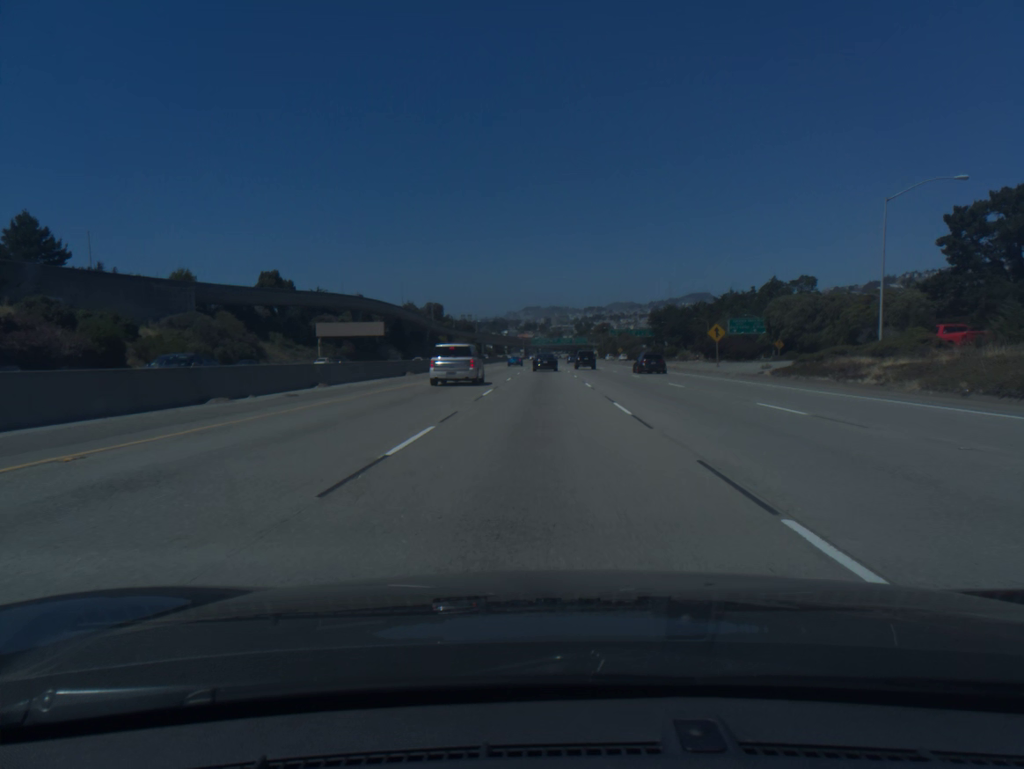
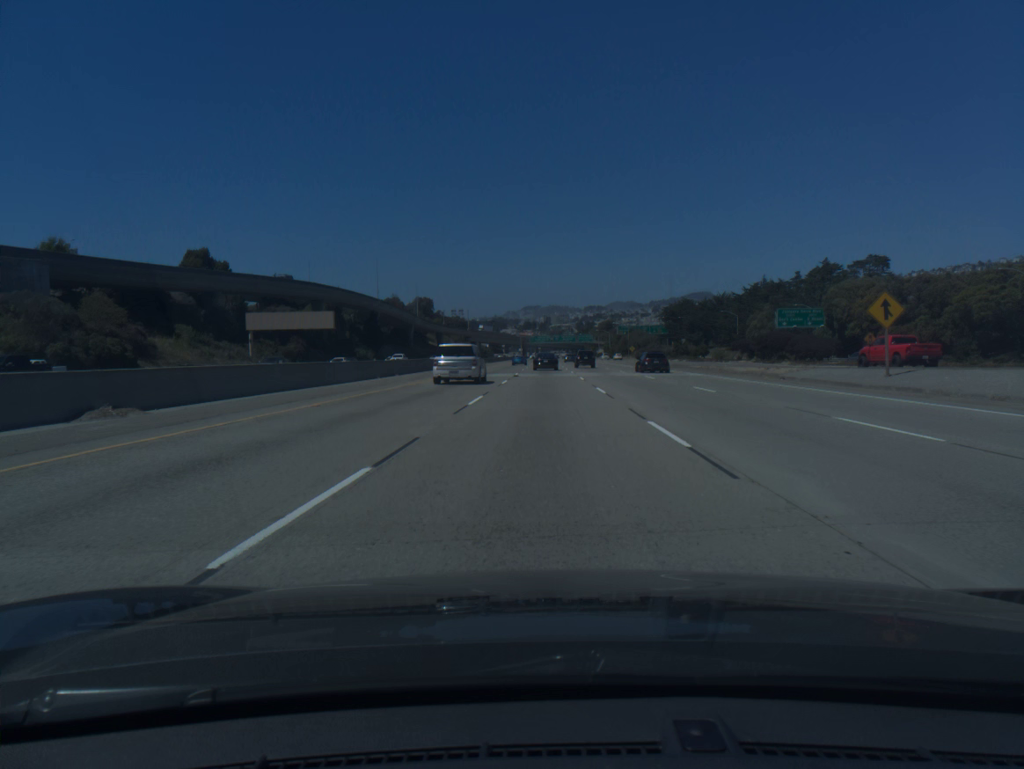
(0.0, +34.4) m; 0°
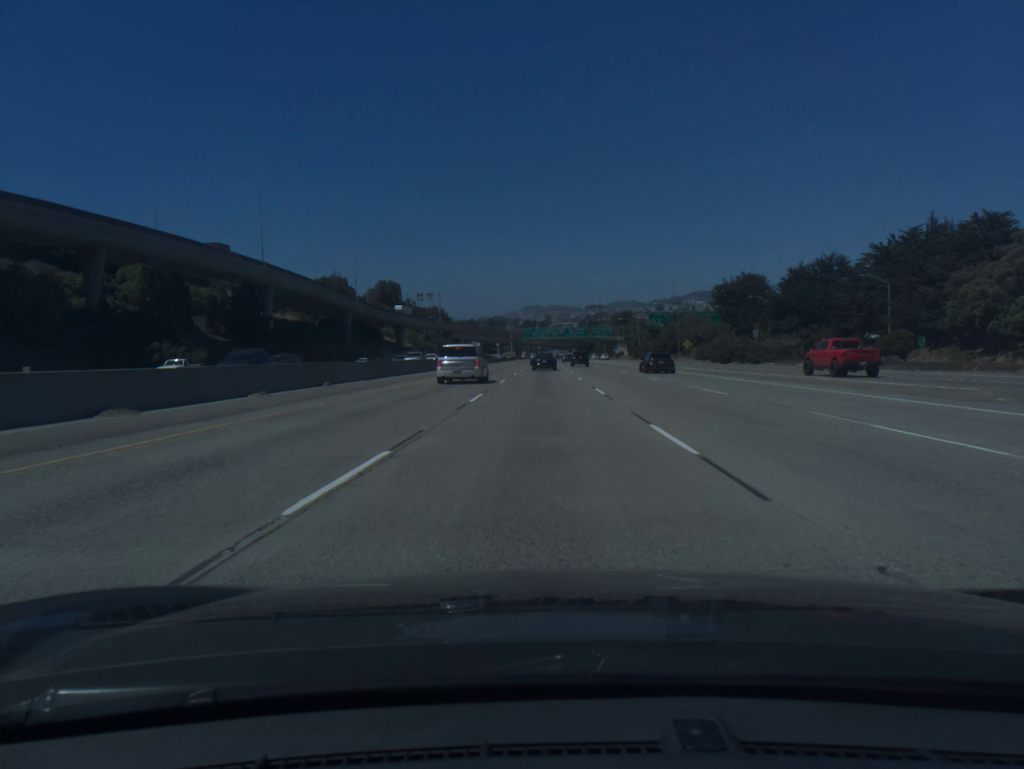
(+0.1, +86.2) m; 0°
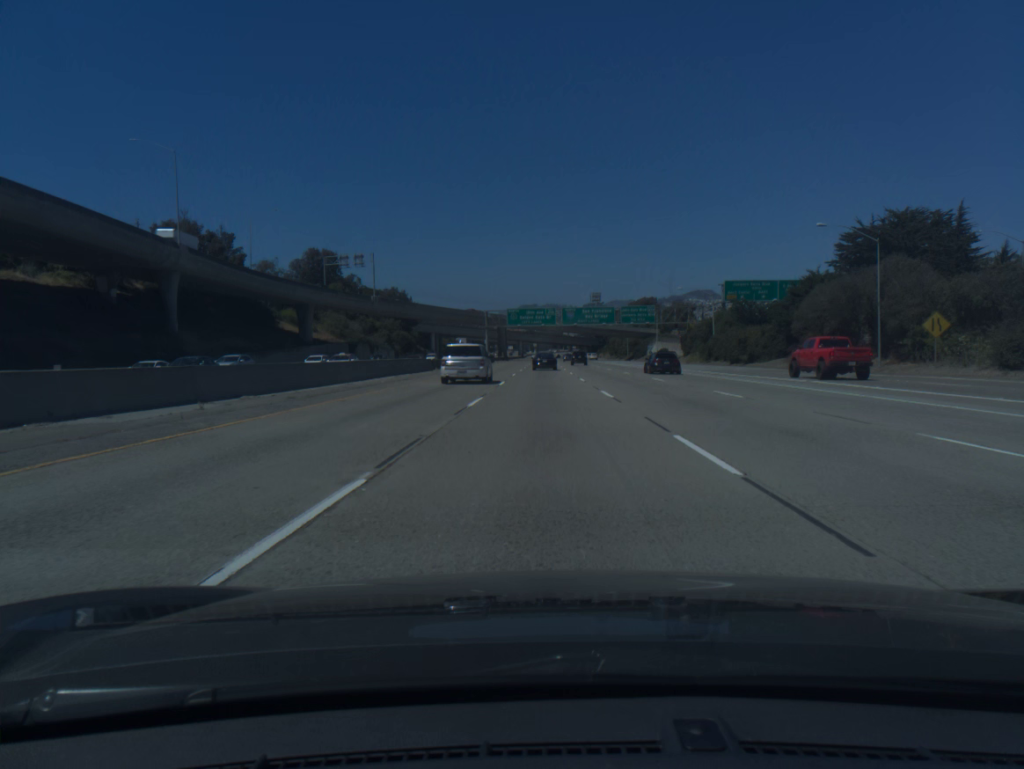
(-0.1, +87.0) m; 0°
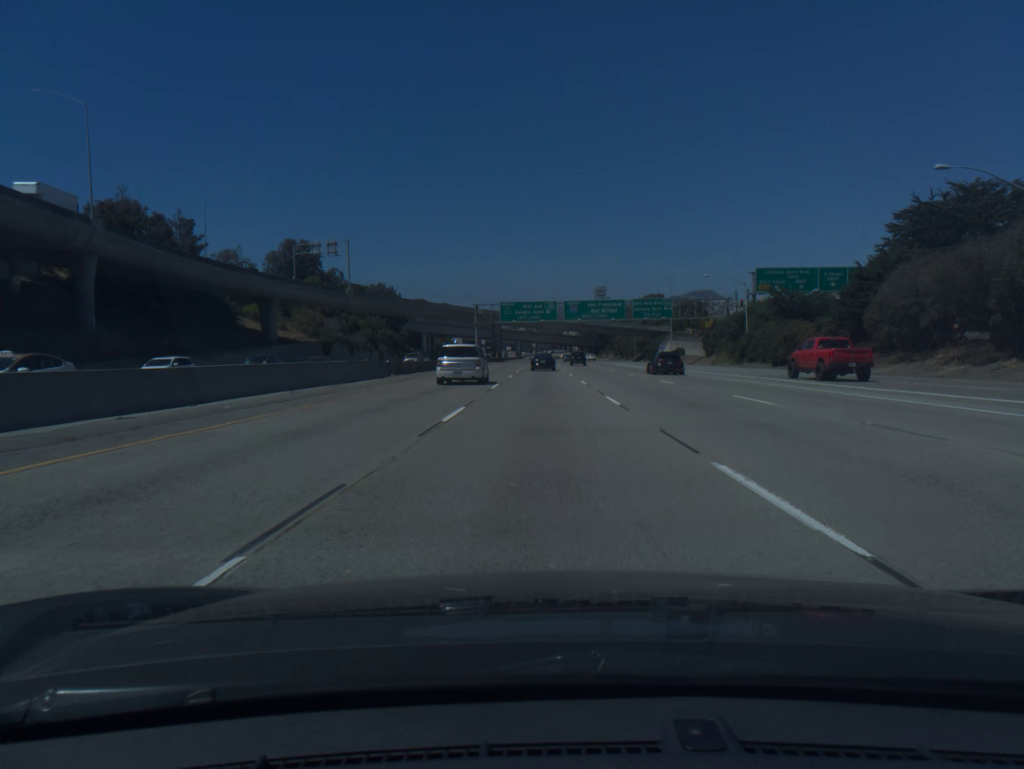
(0.0, +17.5) m; 0°
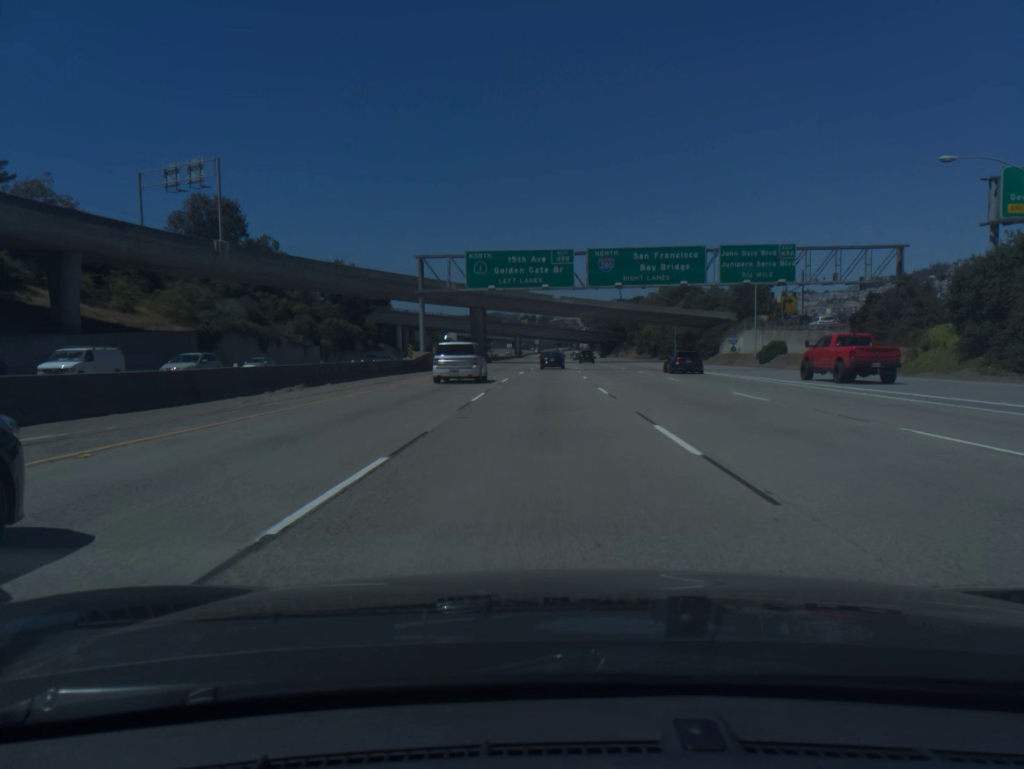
(-0.2, +52.4) m; 0°
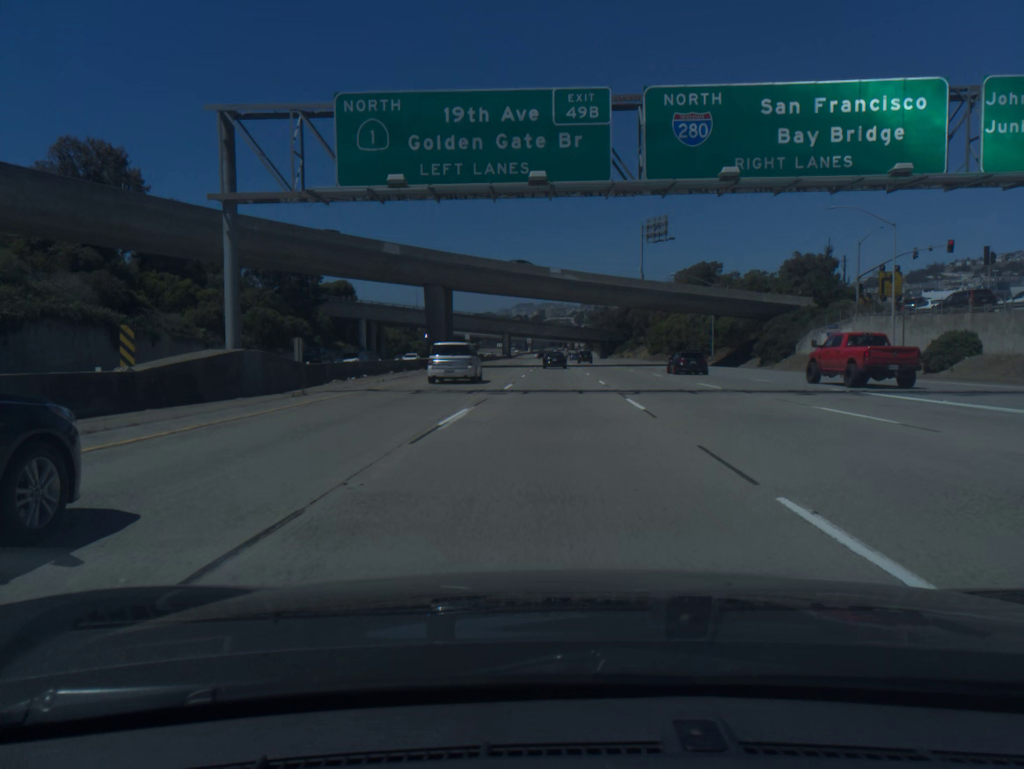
(+0.1, +35.1) m; 0°
